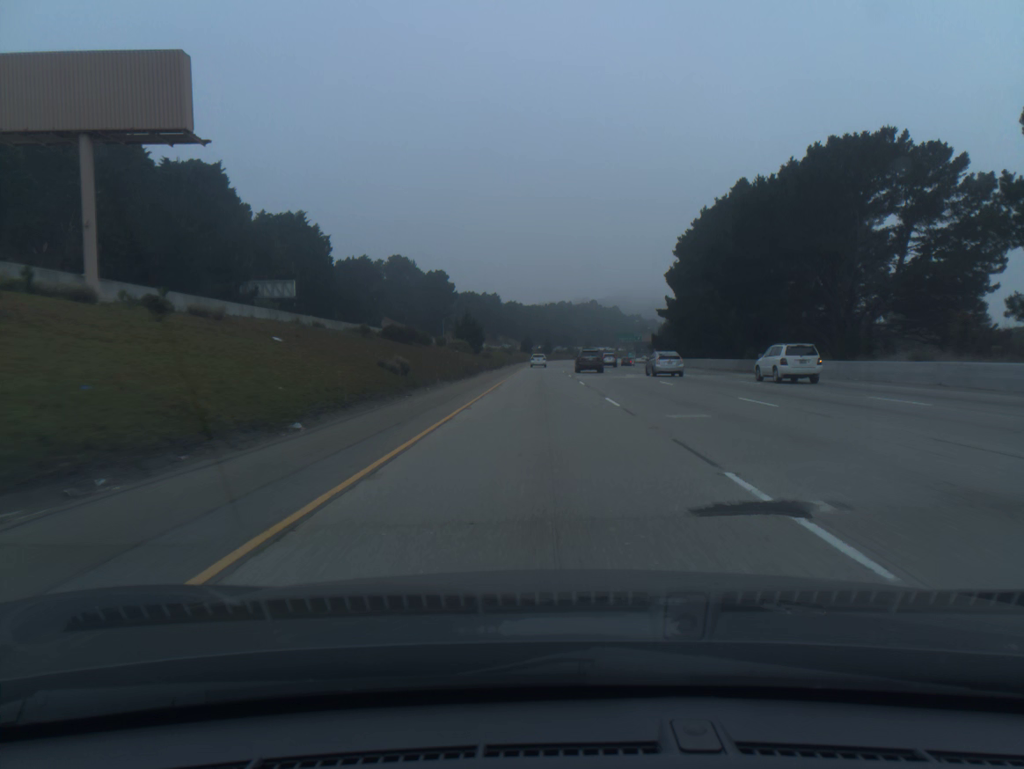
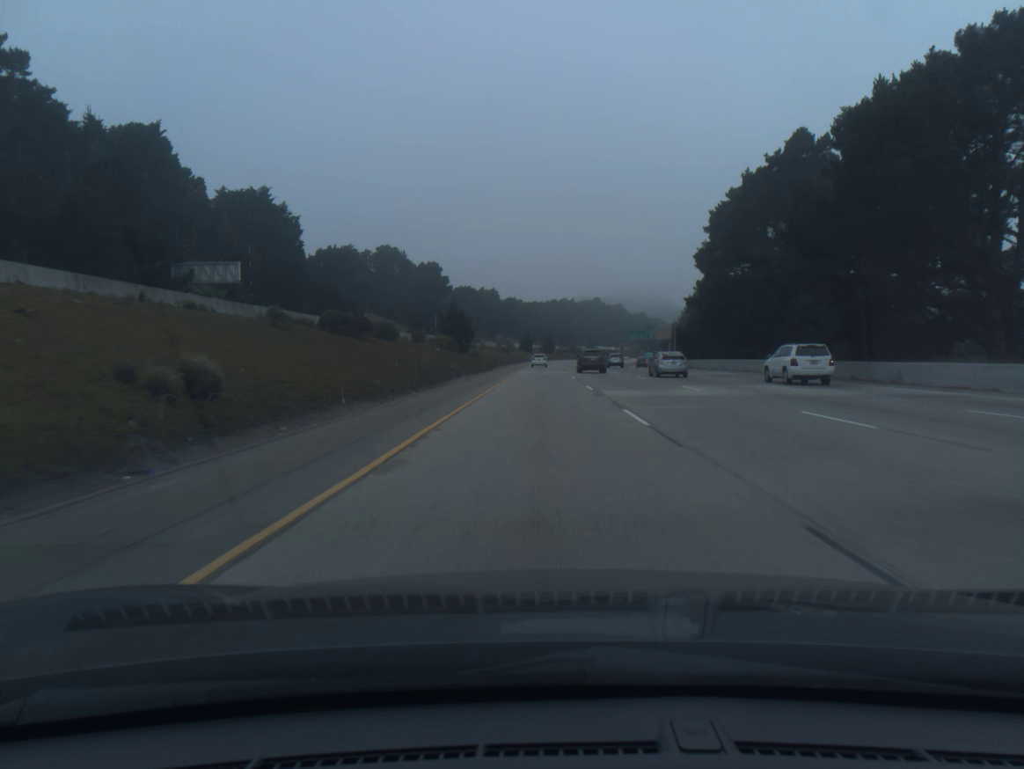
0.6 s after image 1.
(0.0, +20.1) m; 0°
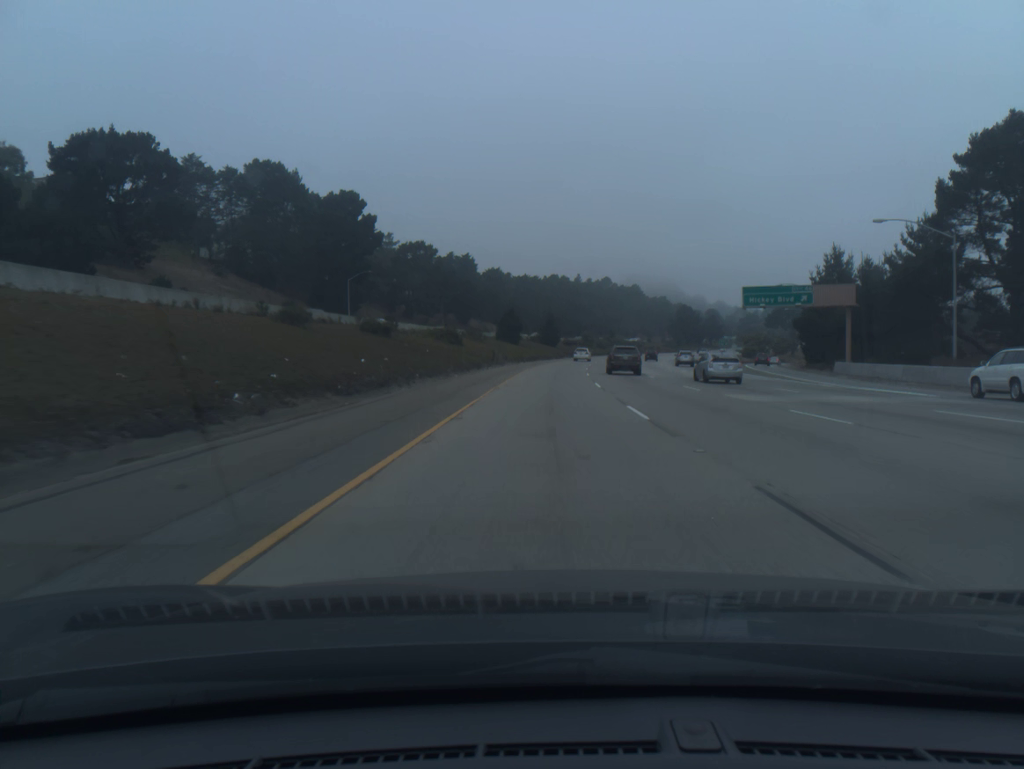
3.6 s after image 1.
(-0.1, +100.7) m; 0°
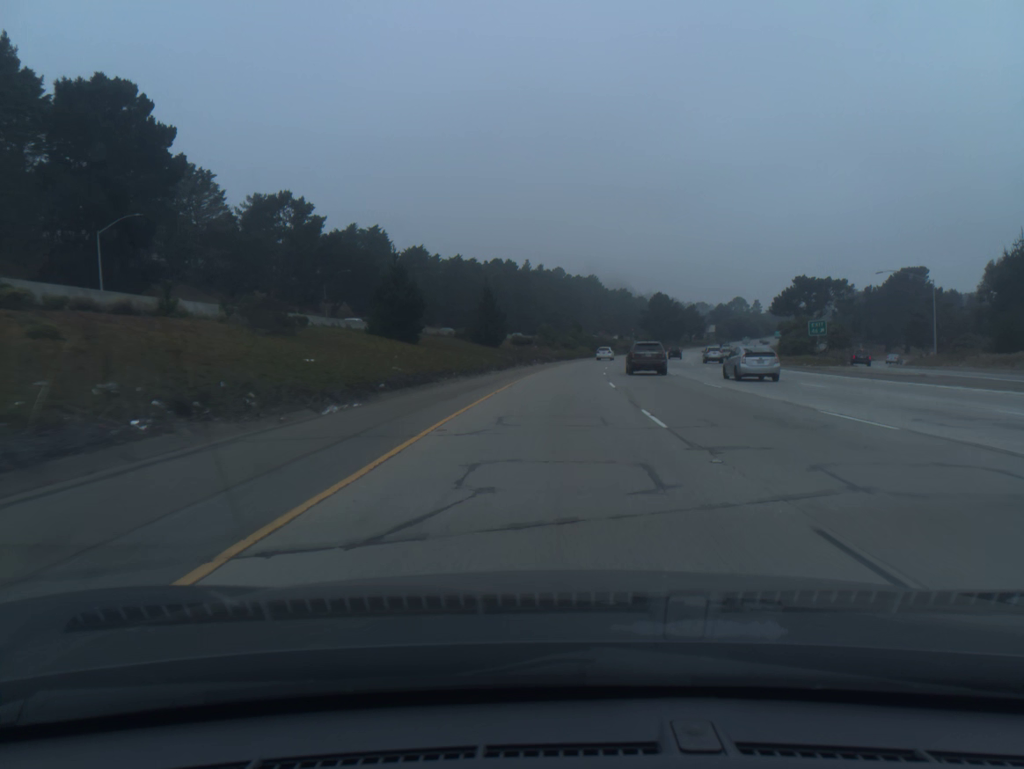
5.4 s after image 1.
(+1.5, +60.6) m; +4°
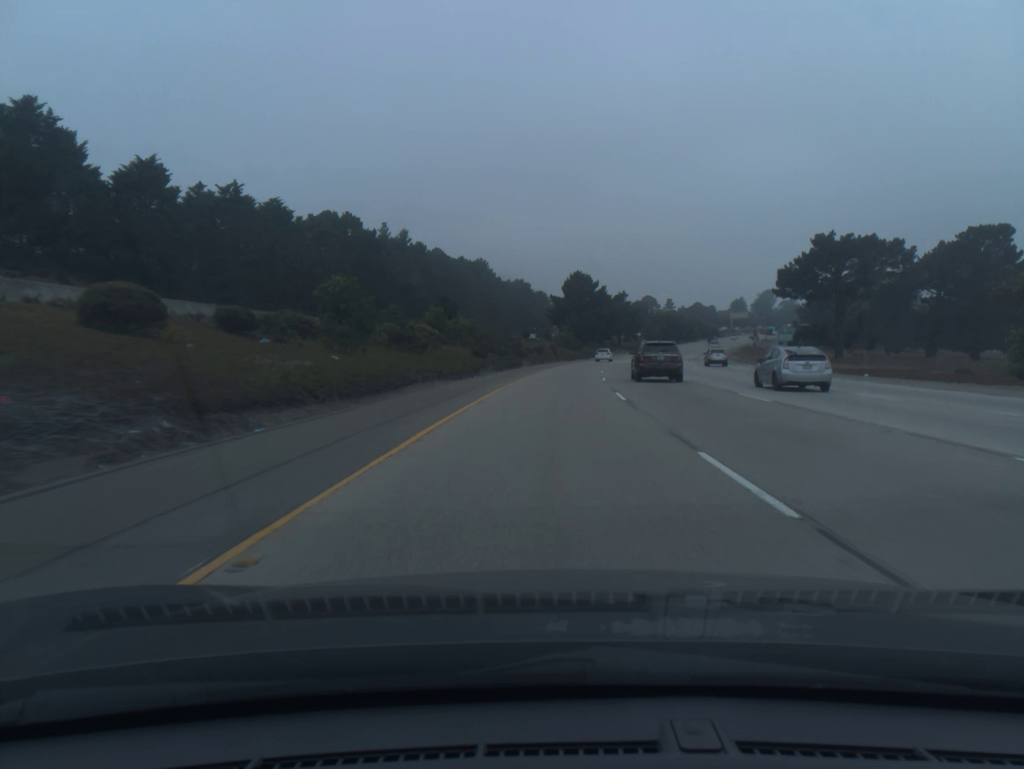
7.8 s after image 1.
(+5.5, +80.3) m; +8°
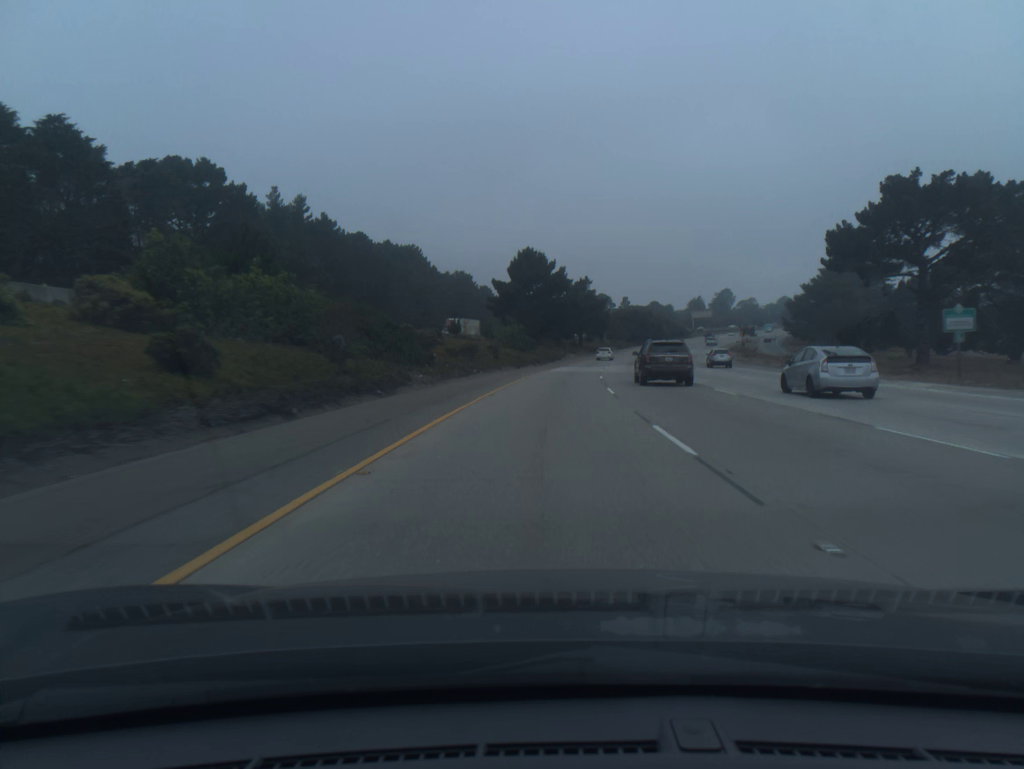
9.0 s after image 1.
(+1.3, +40.2) m; +4°
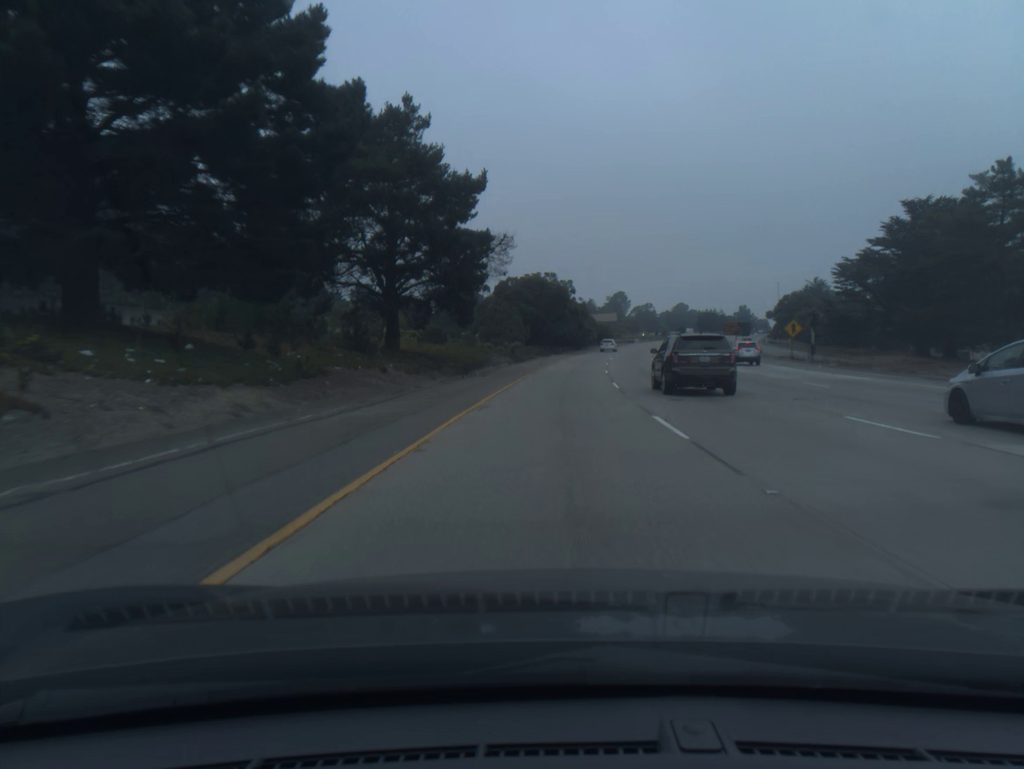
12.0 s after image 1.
(+7.8, +100.2) m; +9°
